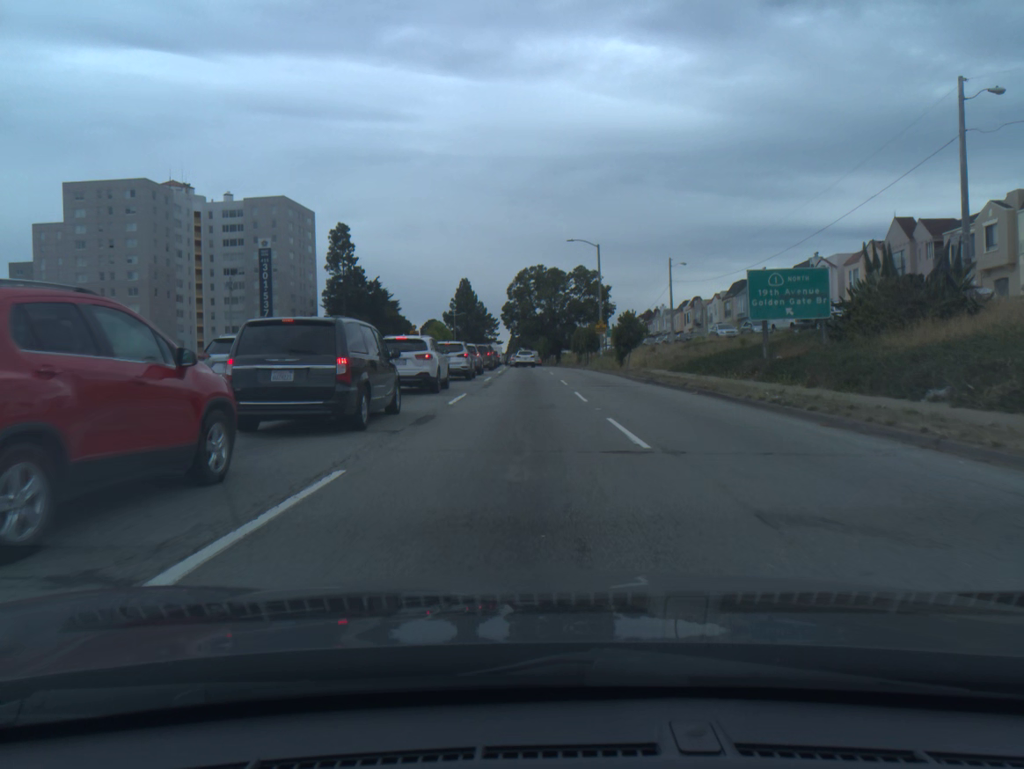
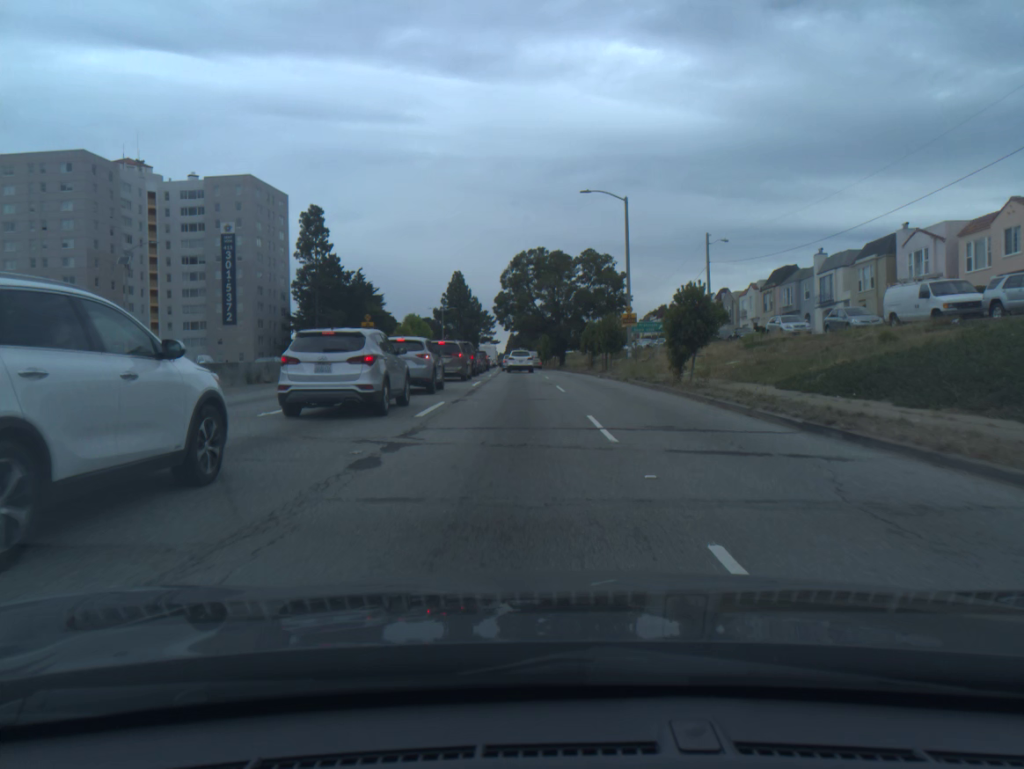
(0.0, +18.6) m; 0°
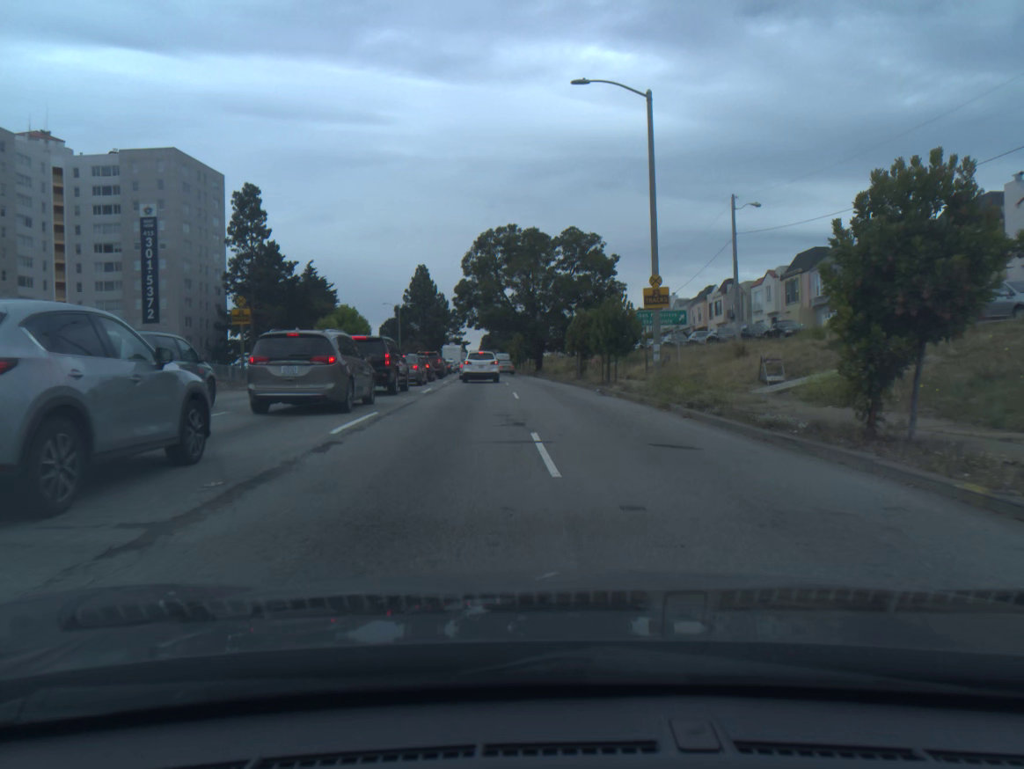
(+0.3, +16.9) m; +2°
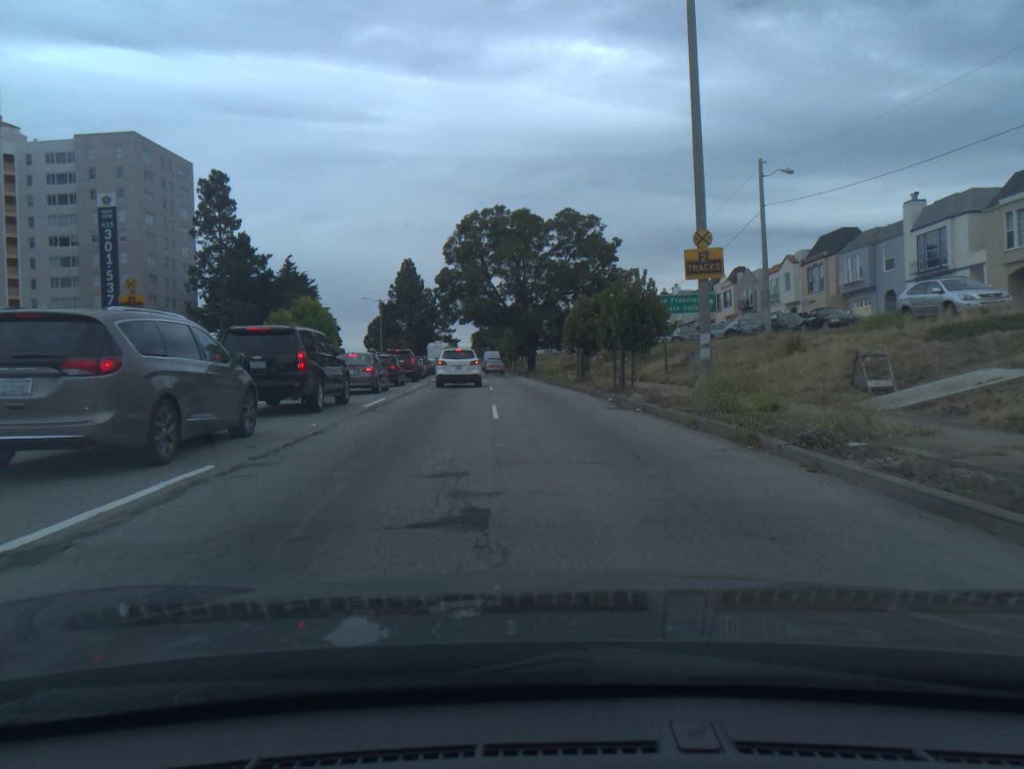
(0.0, +8.0) m; 0°
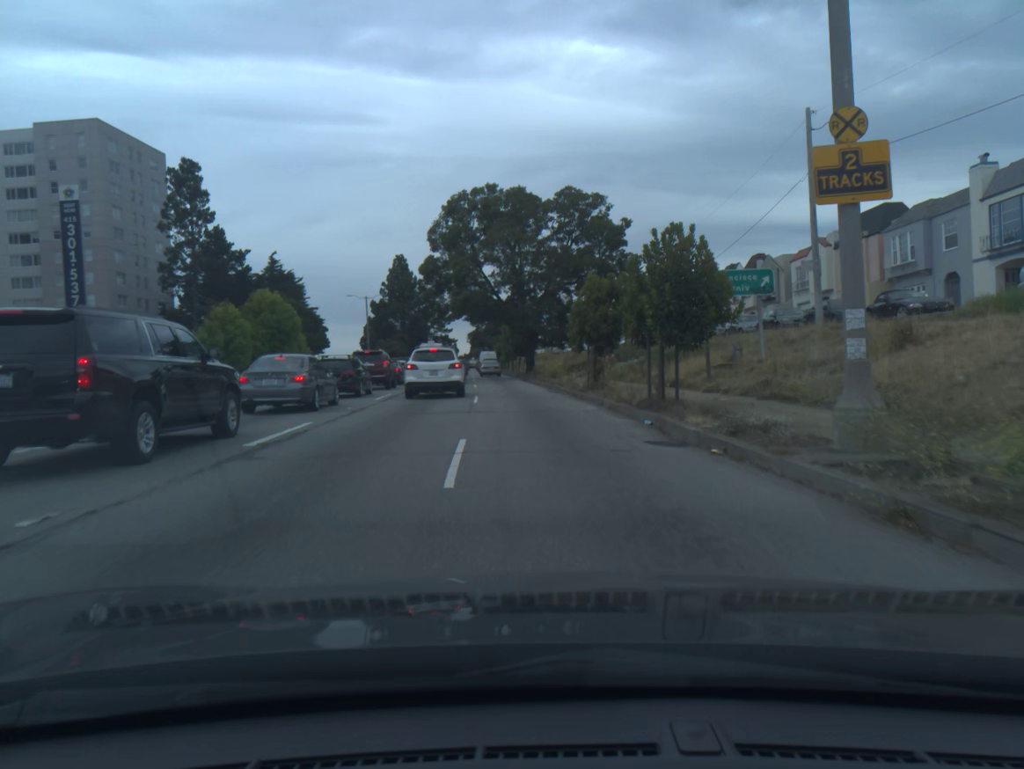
(0.0, +7.7) m; 0°
